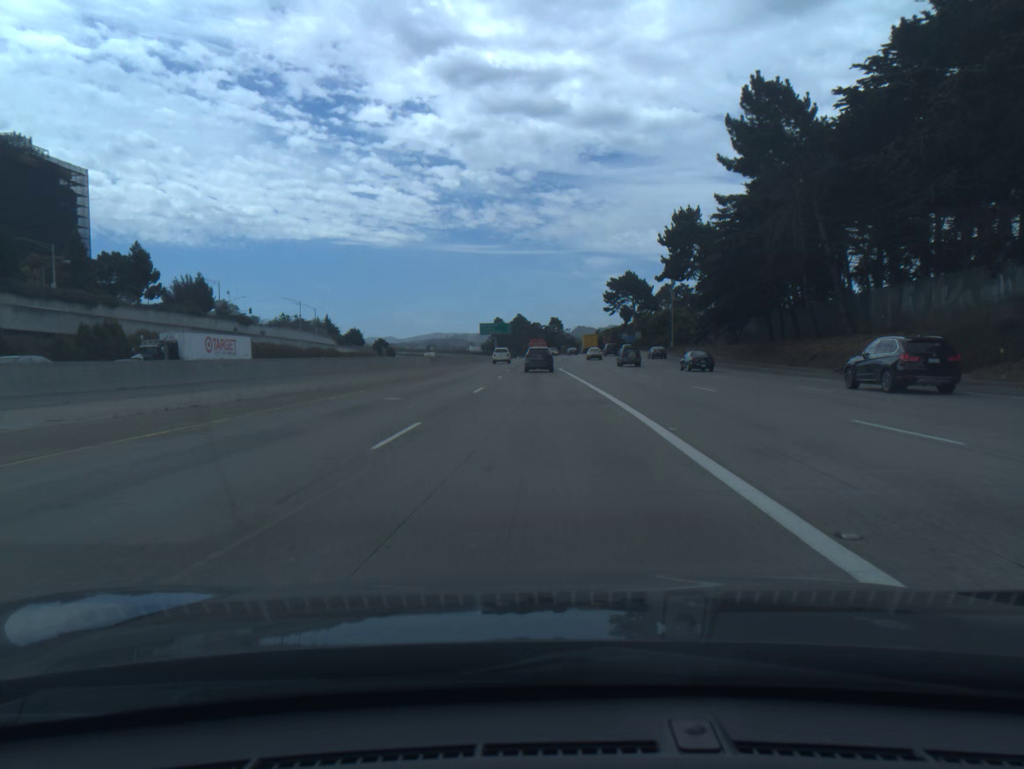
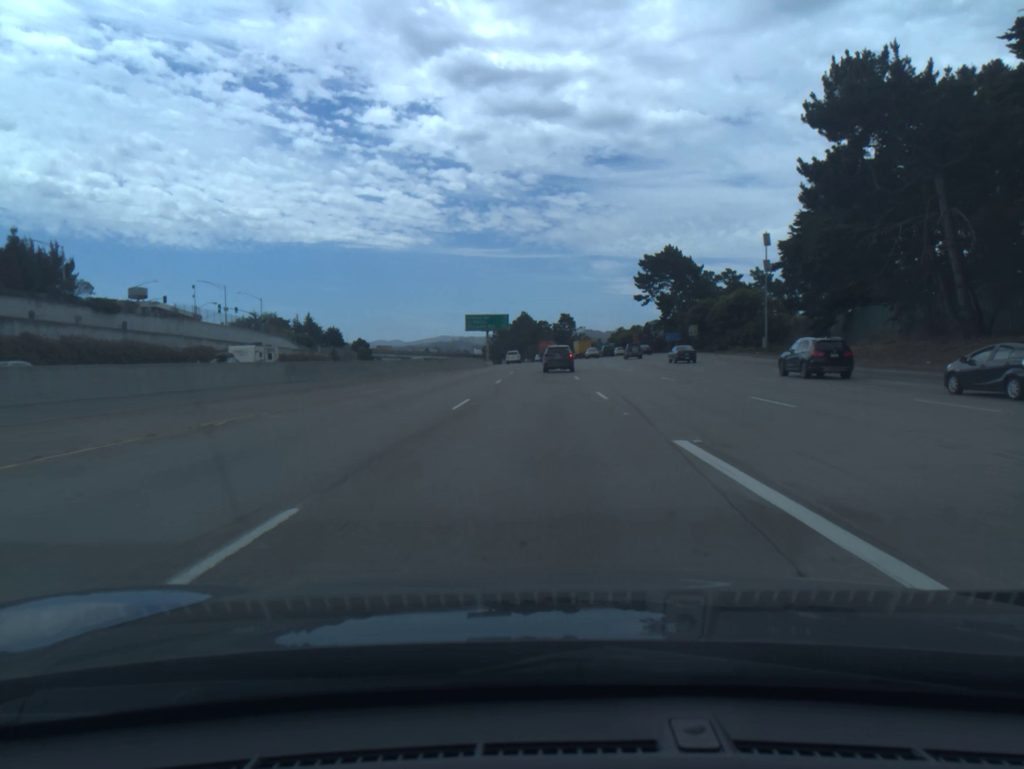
(-0.4, +51.4) m; -1°
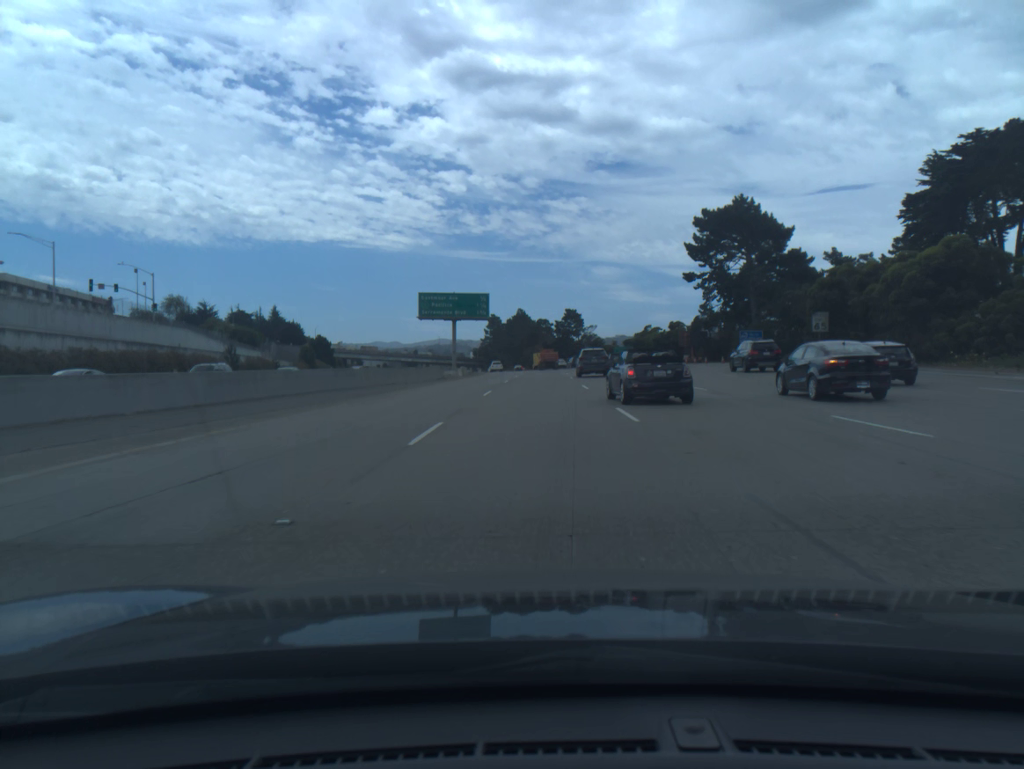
(-0.1, +50.4) m; 0°
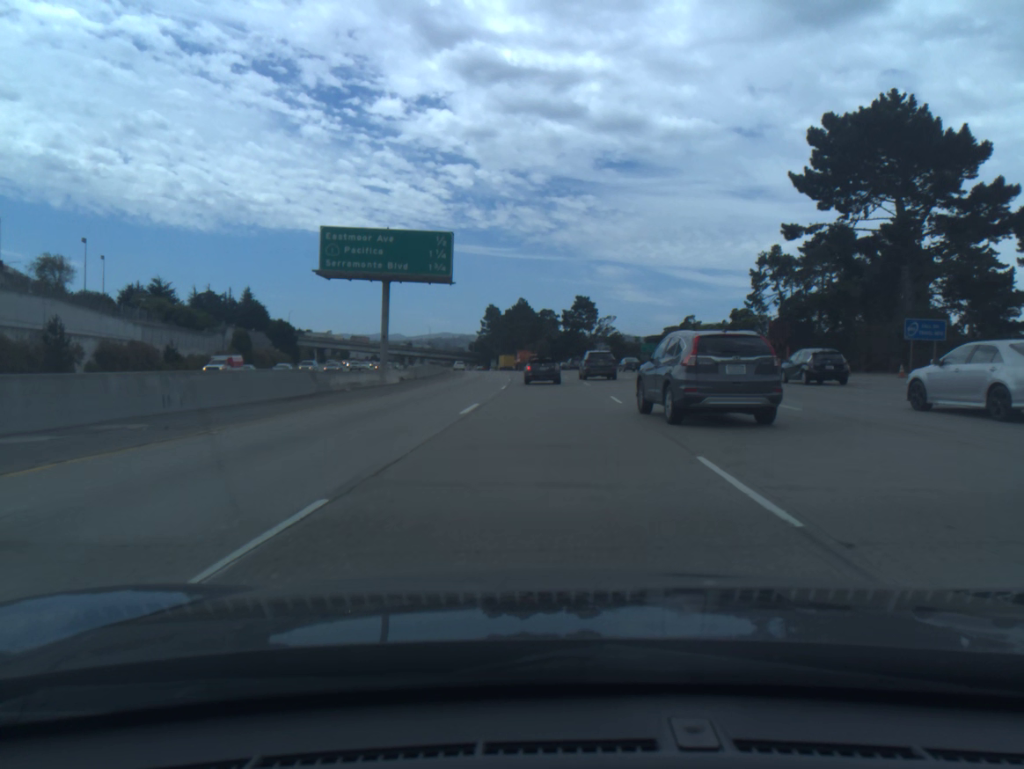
(0.0, +37.7) m; 0°
